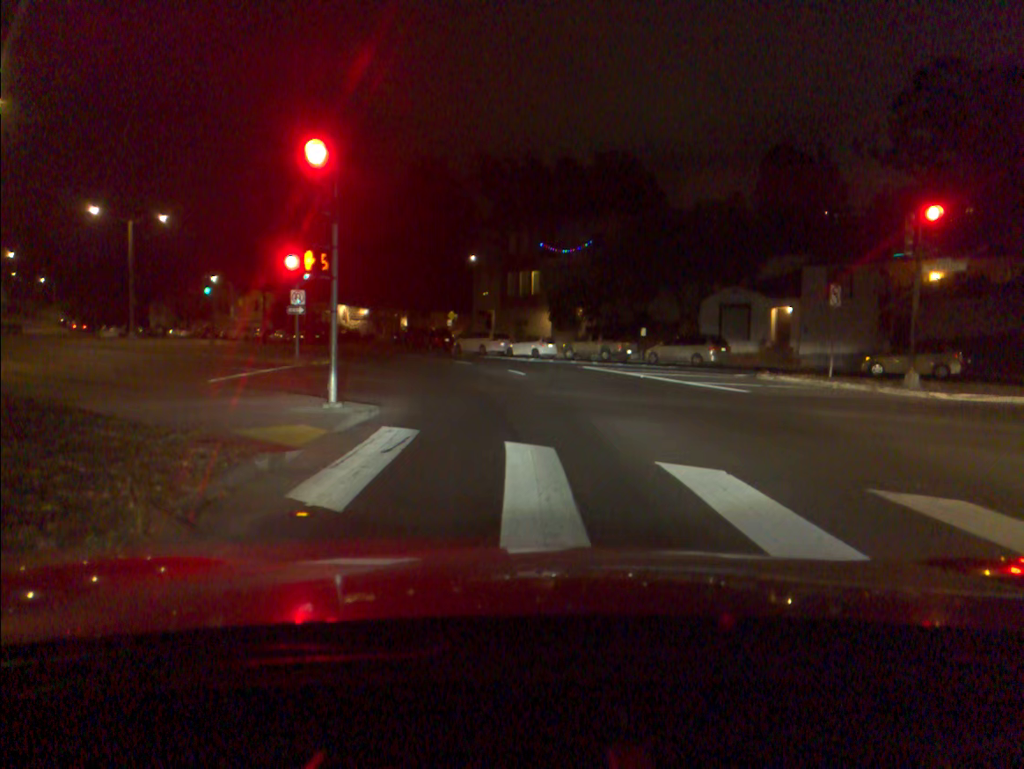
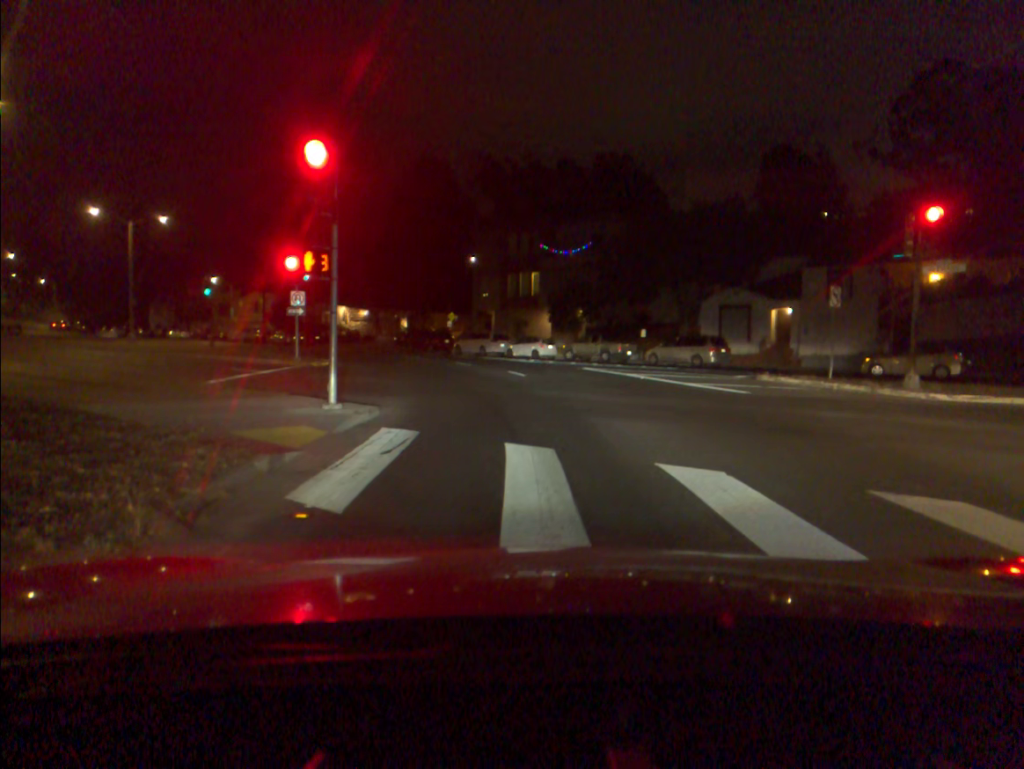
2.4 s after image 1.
(0.0, 0.0) m; 0°
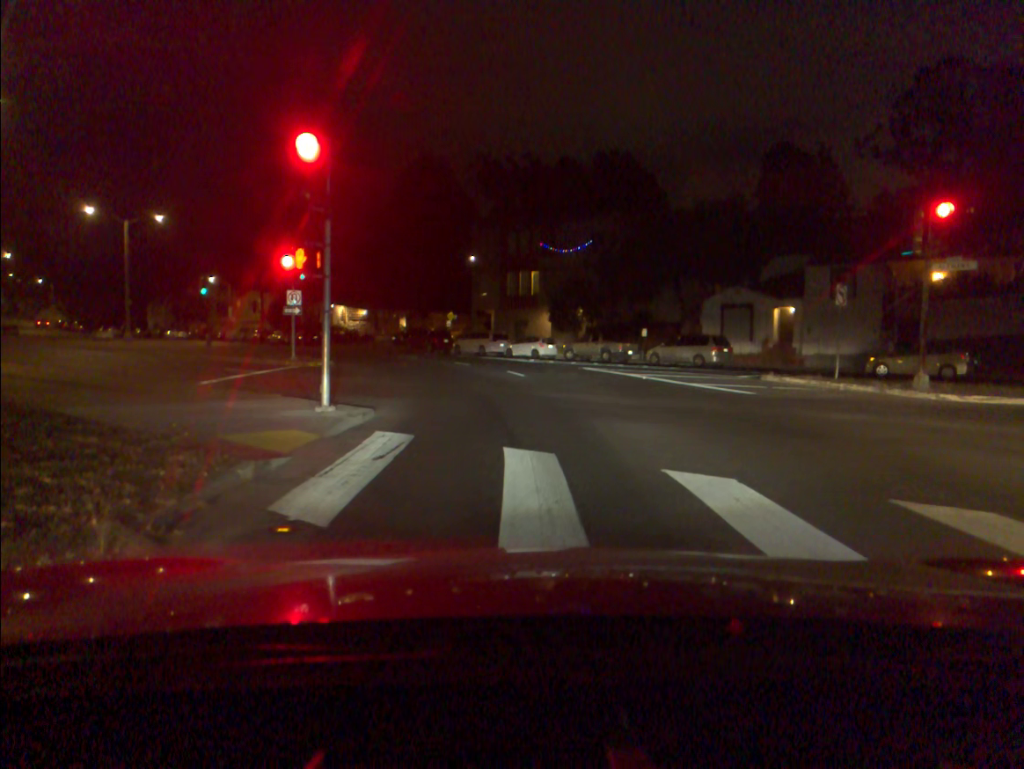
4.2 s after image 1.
(0.0, +0.4) m; 0°
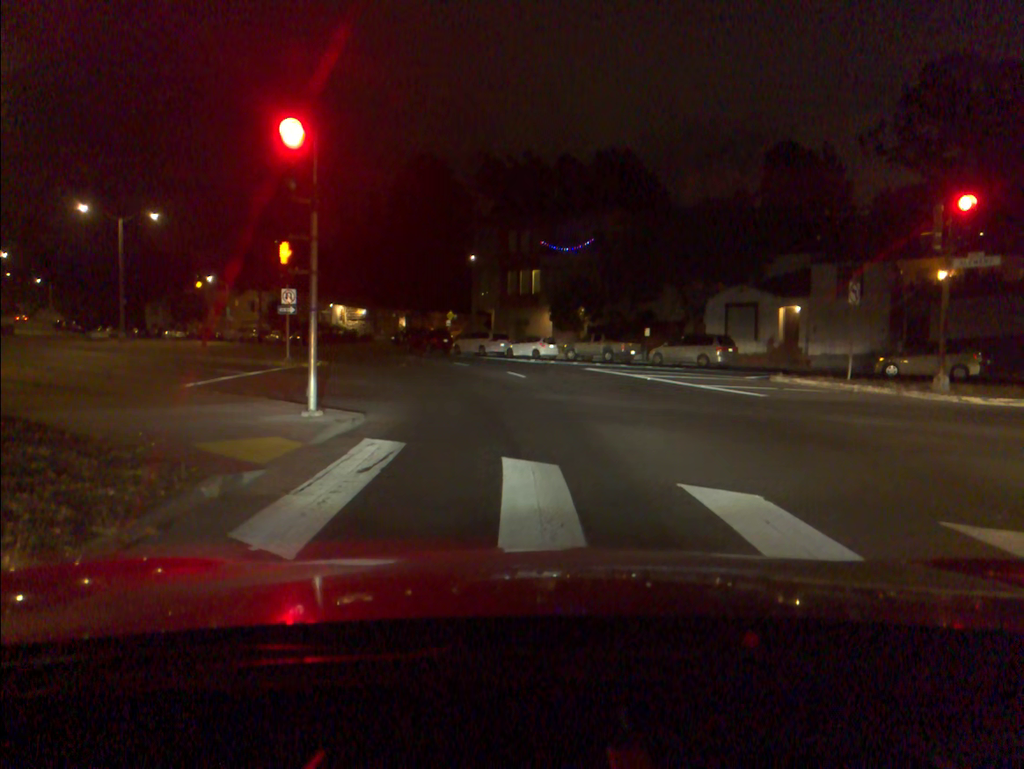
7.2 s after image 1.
(0.0, +0.8) m; 0°
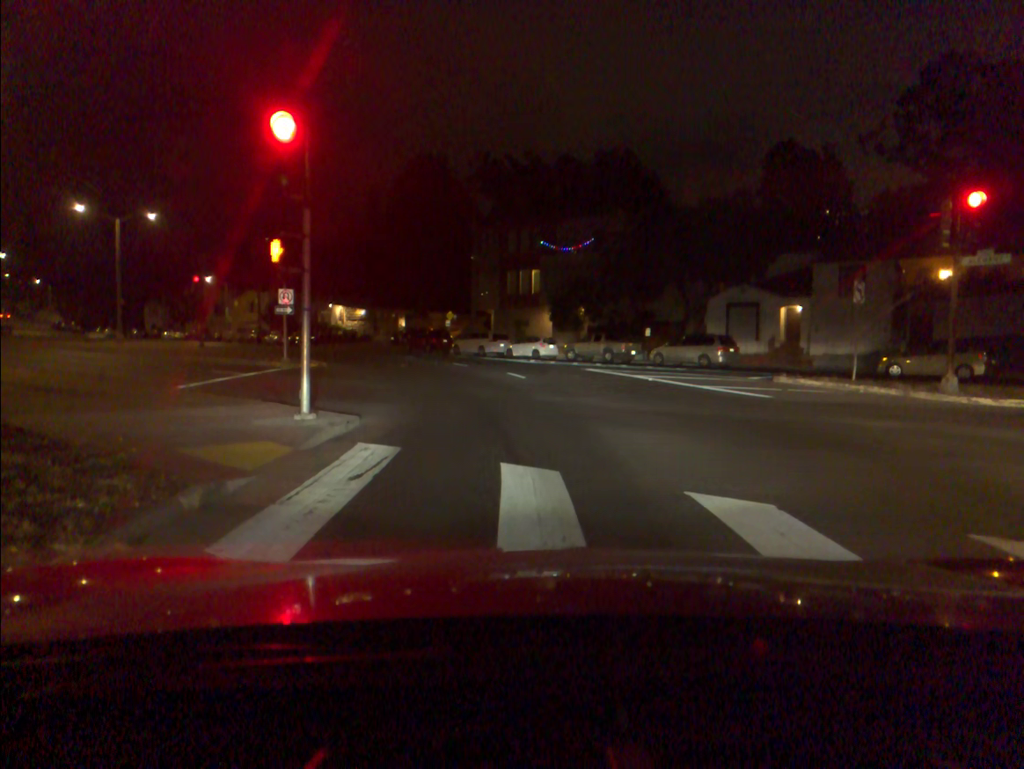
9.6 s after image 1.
(0.0, +0.4) m; 0°
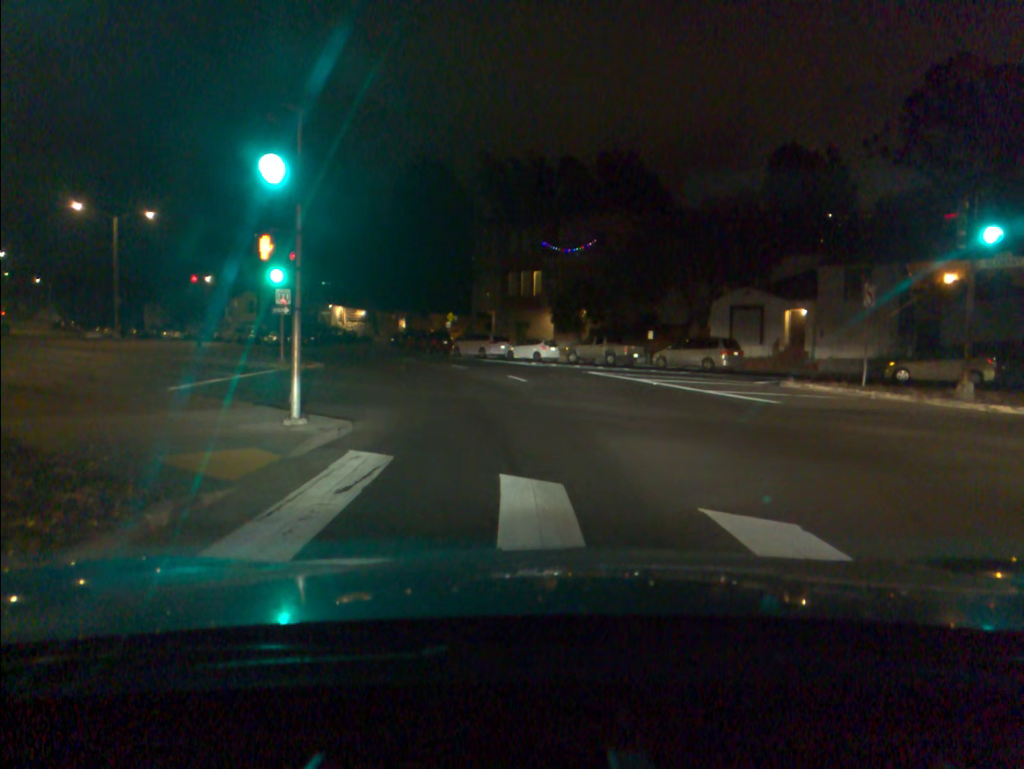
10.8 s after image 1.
(0.0, +0.5) m; 0°
